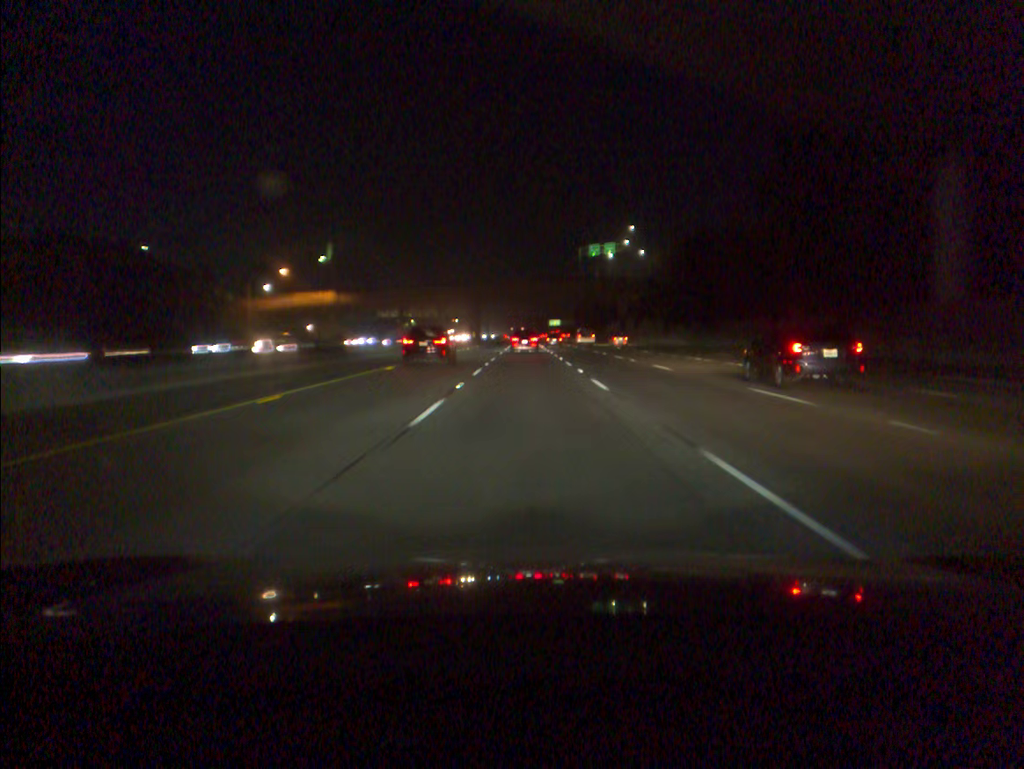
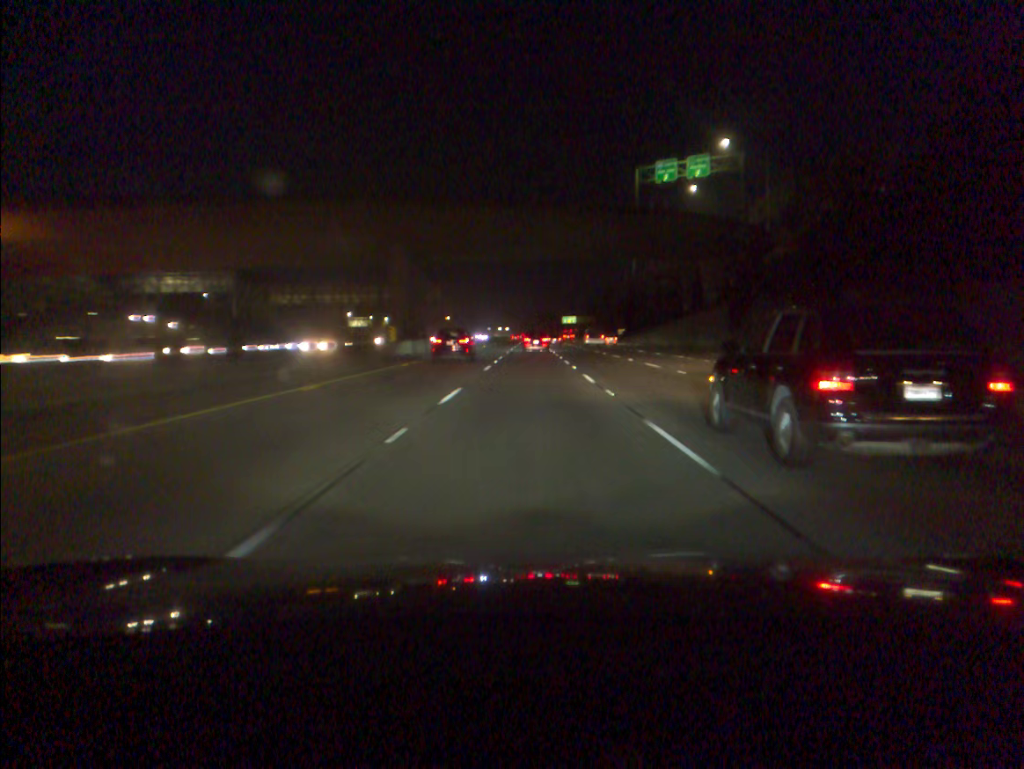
(-0.5, +84.2) m; 0°
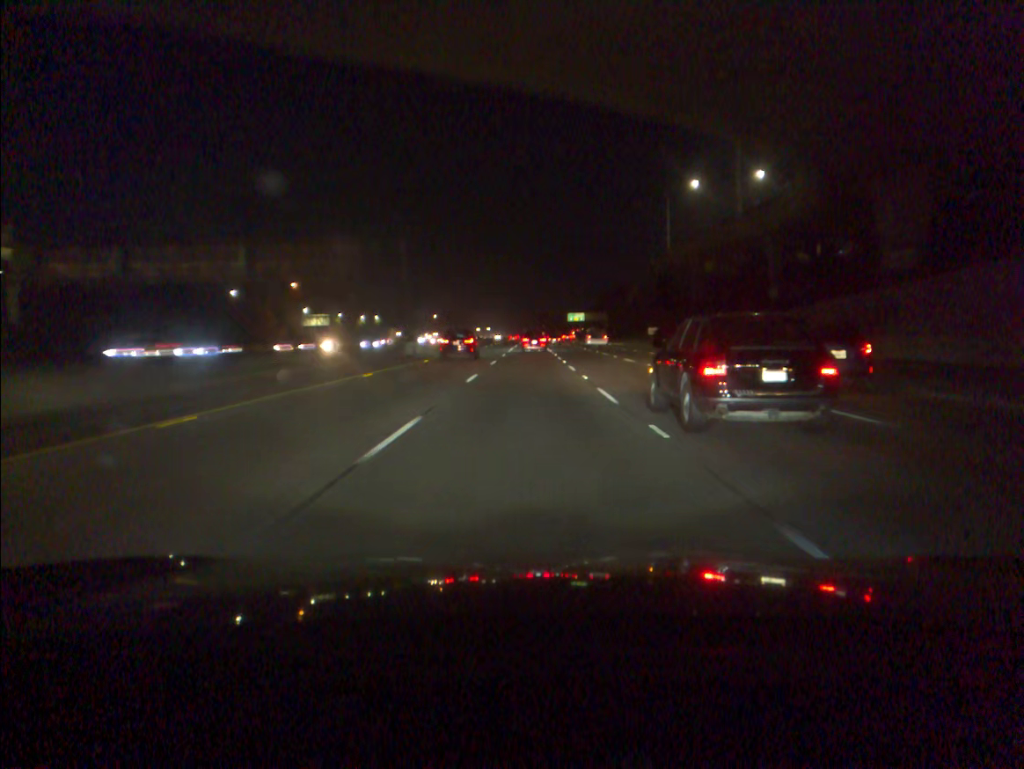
(+0.1, +51.0) m; 0°
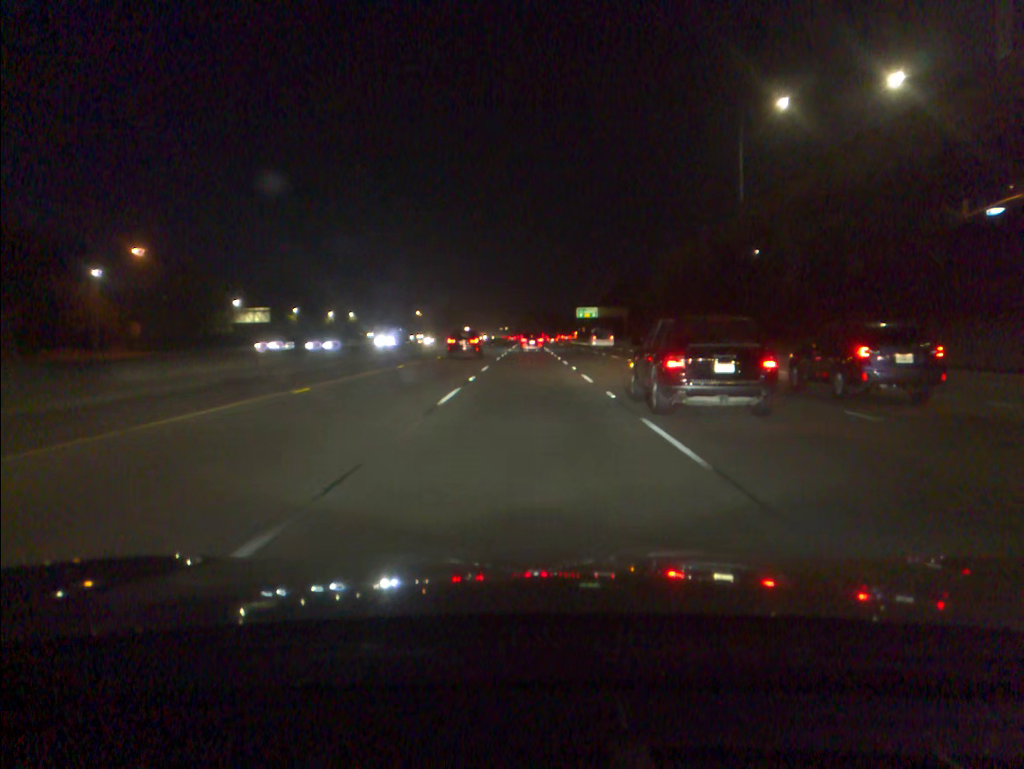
(-0.1, +51.5) m; 0°
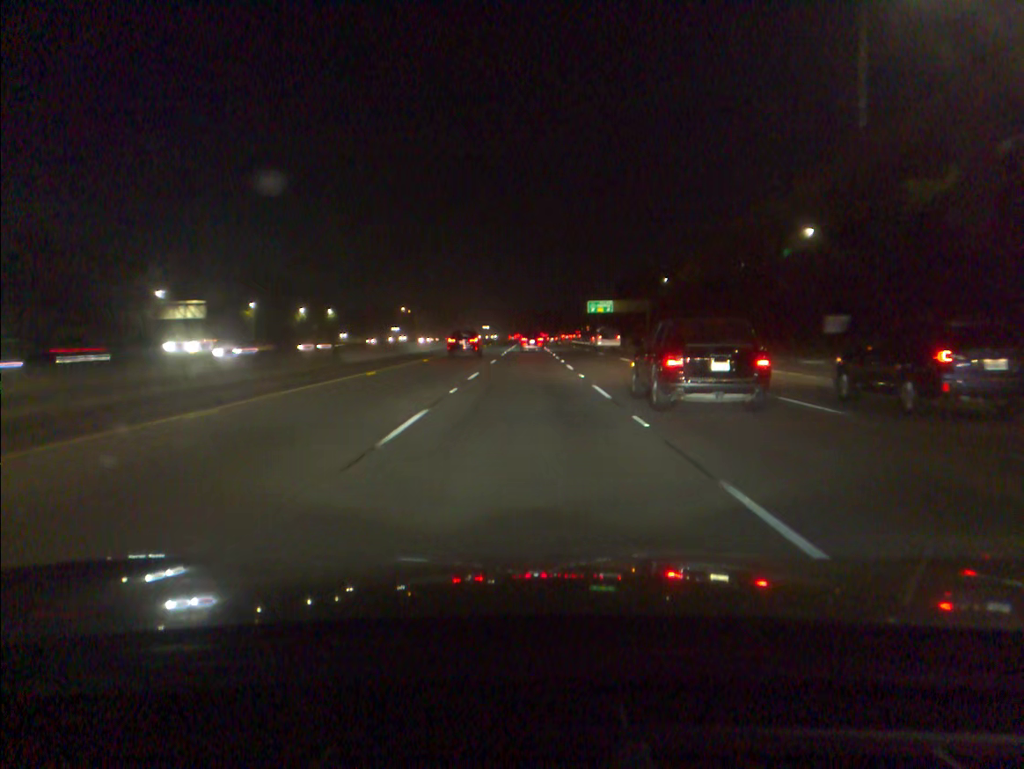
(0.0, +34.7) m; 0°
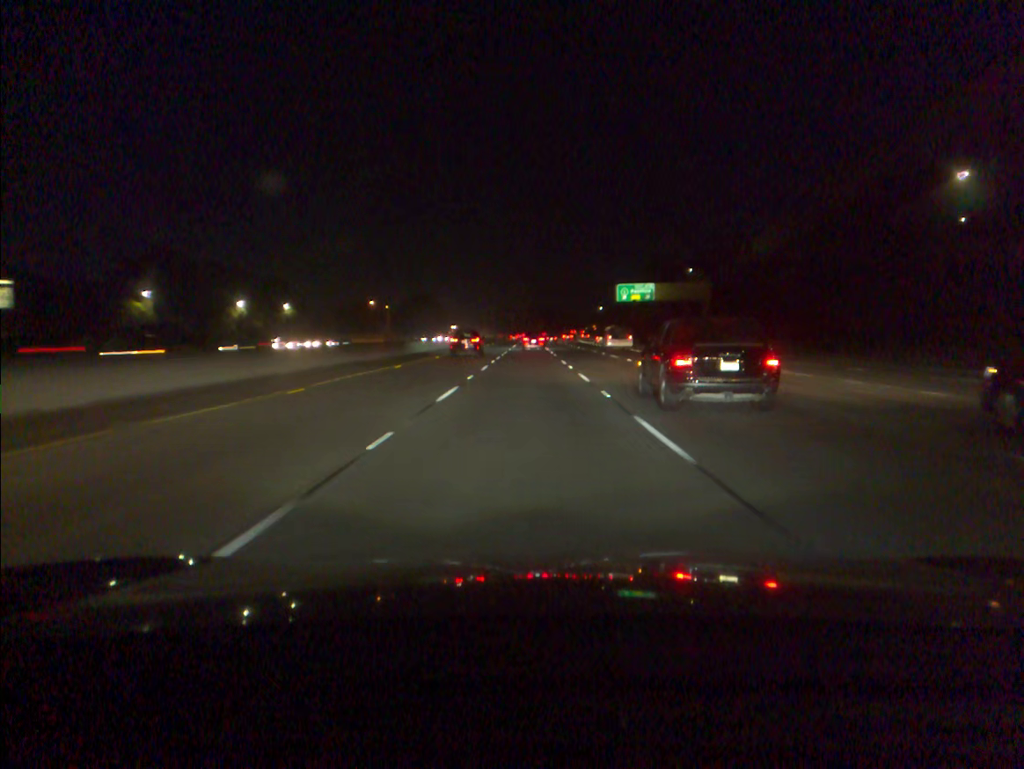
(0.0, +52.5) m; 0°
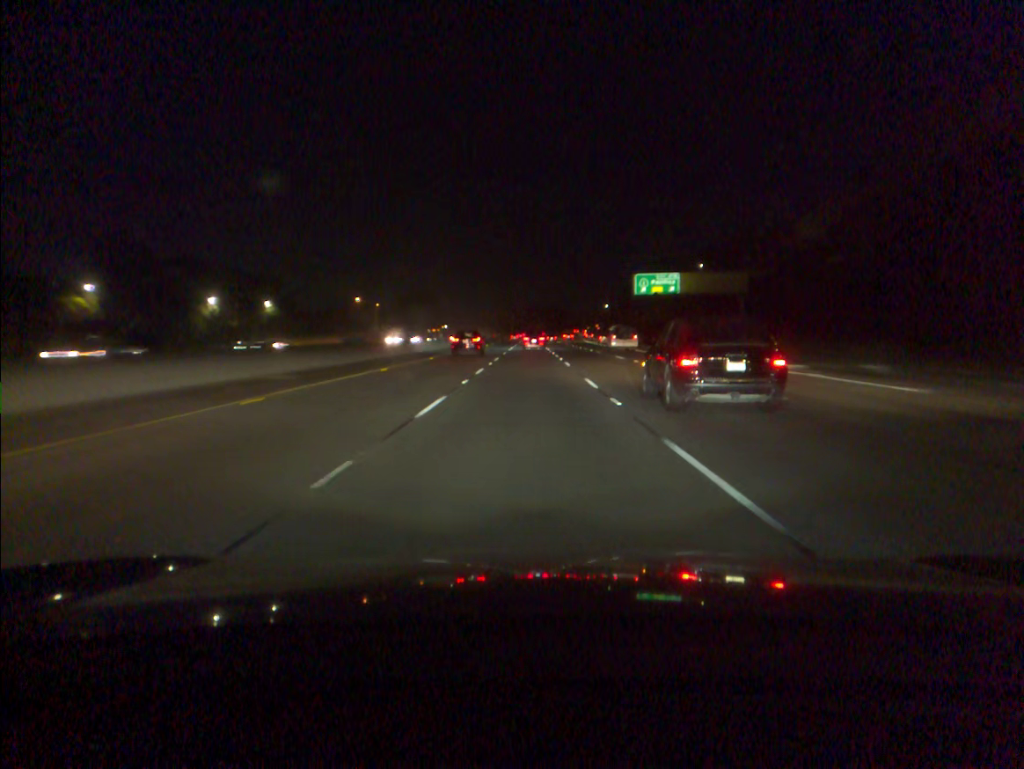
(0.0, +17.6) m; 0°
